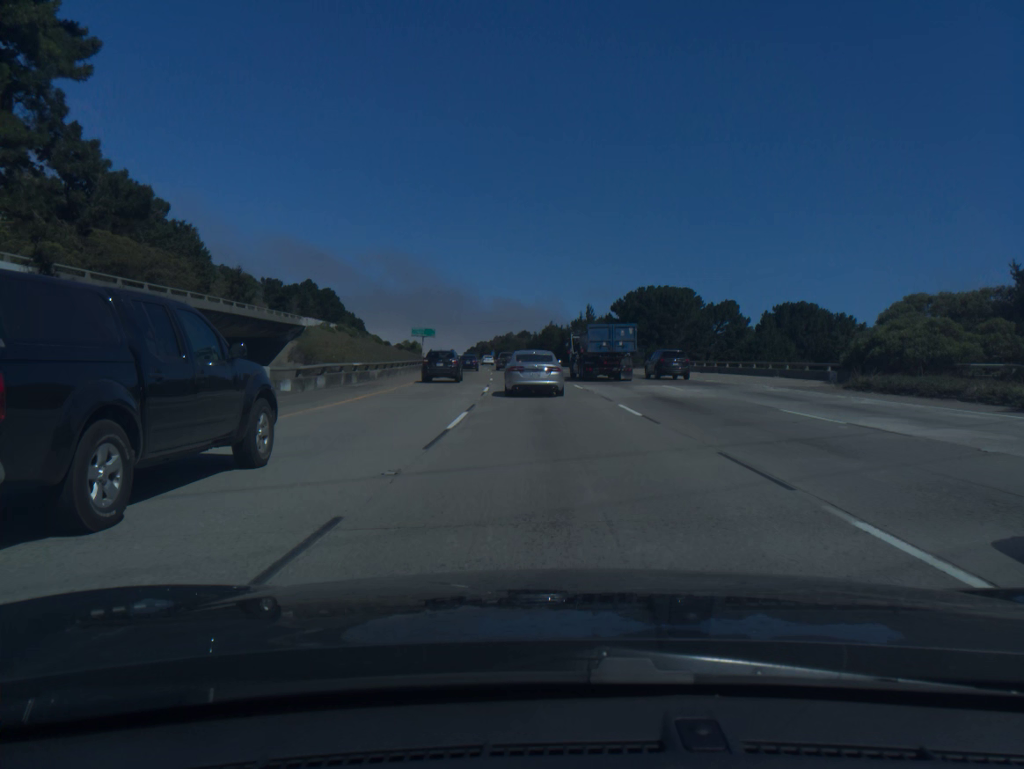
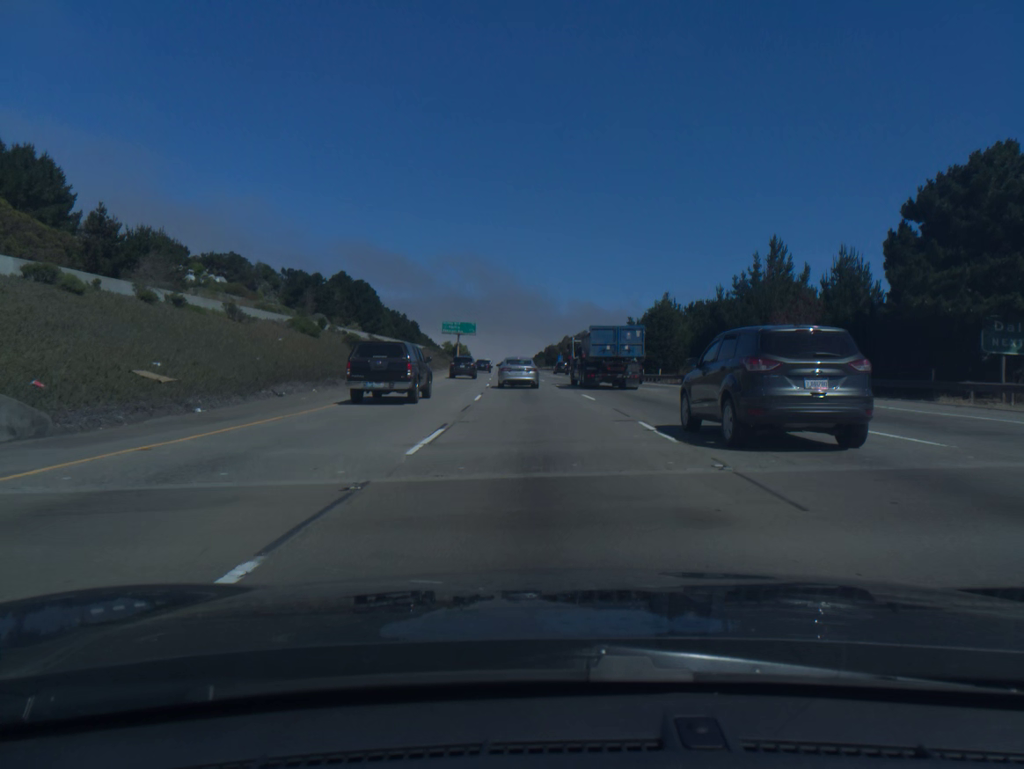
(-3.2, +71.0) m; -5°
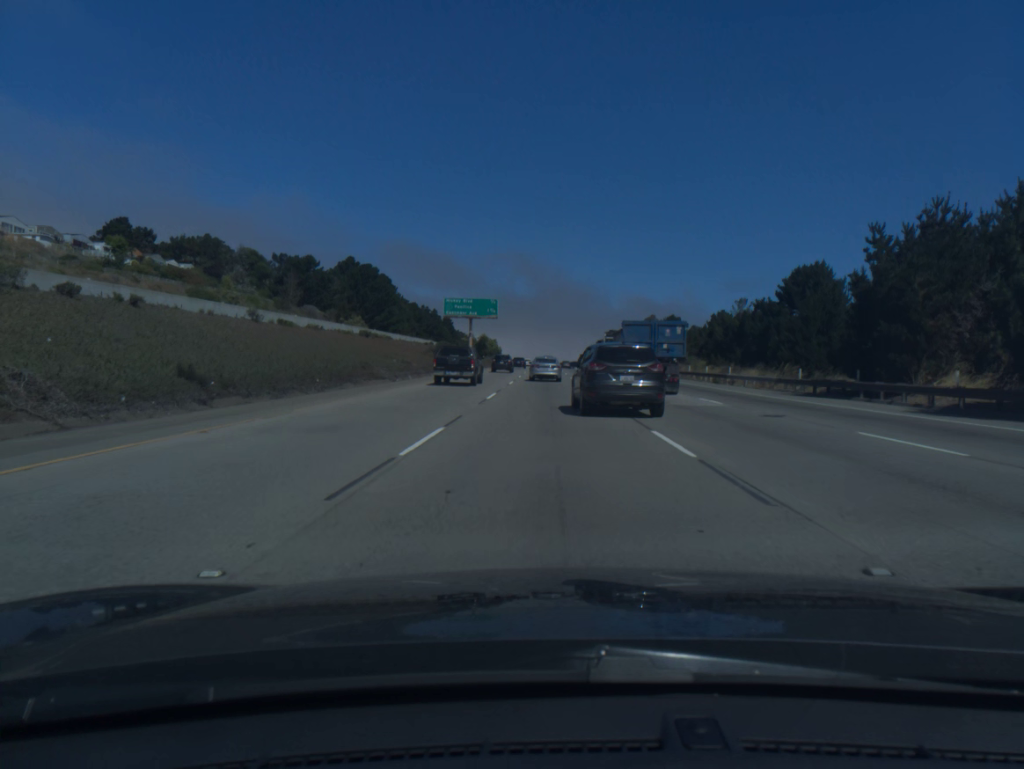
(-2.0, +58.4) m; -3°
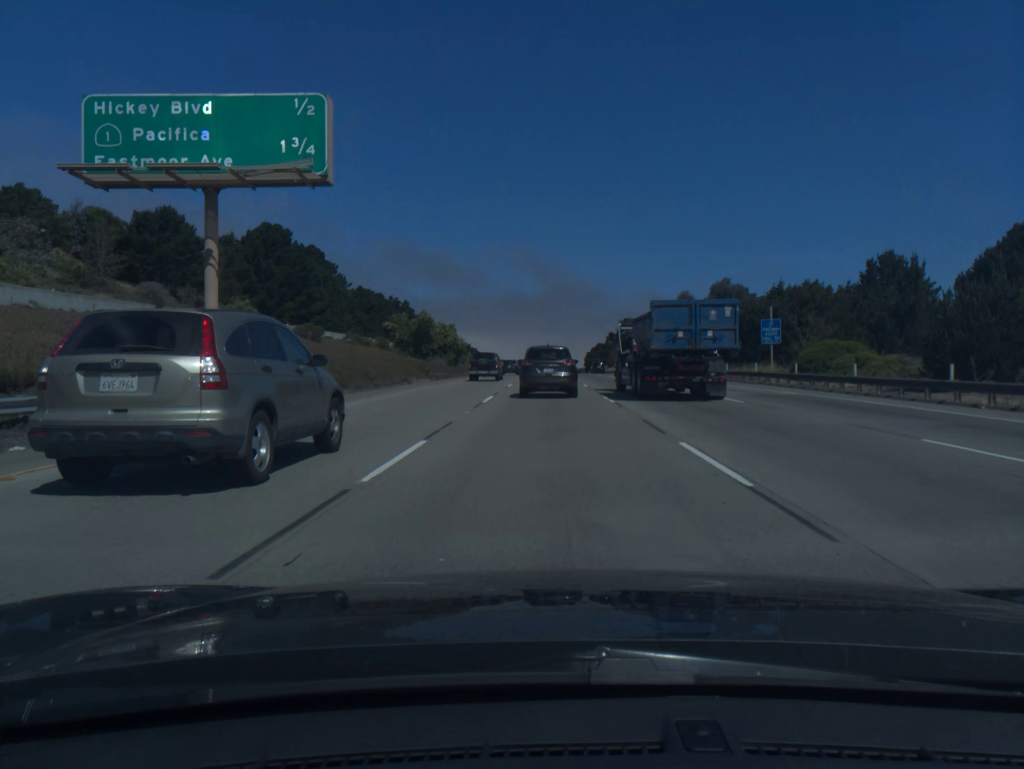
(-0.1, +75.3) m; 0°
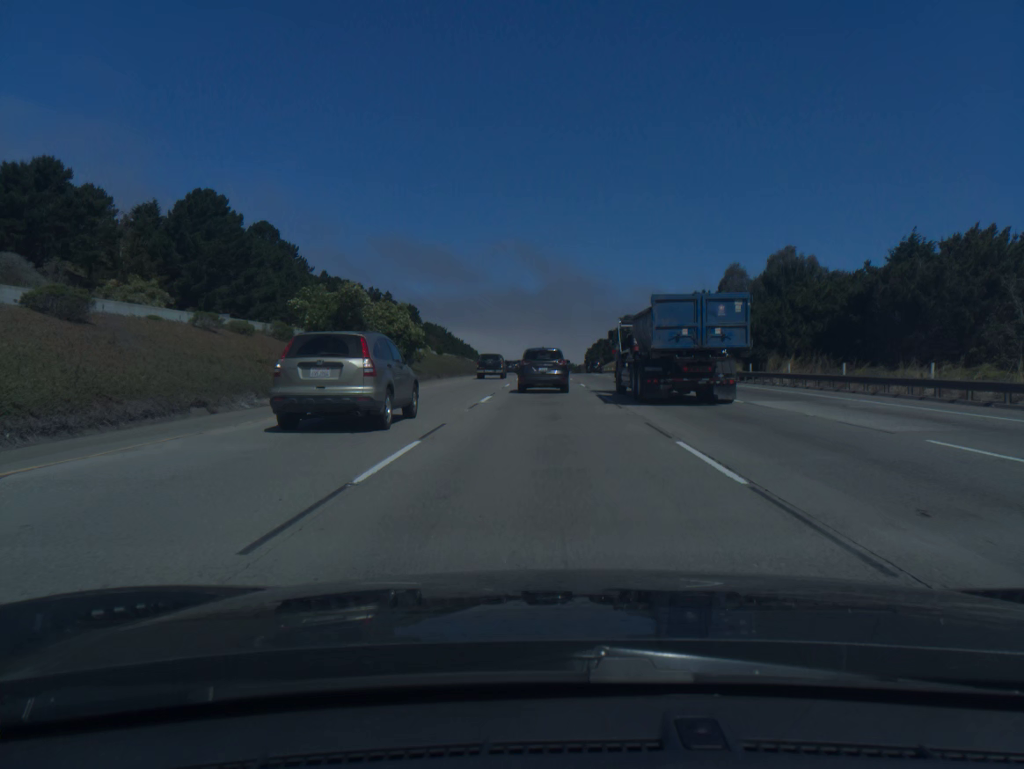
(+0.1, +29.5) m; 0°
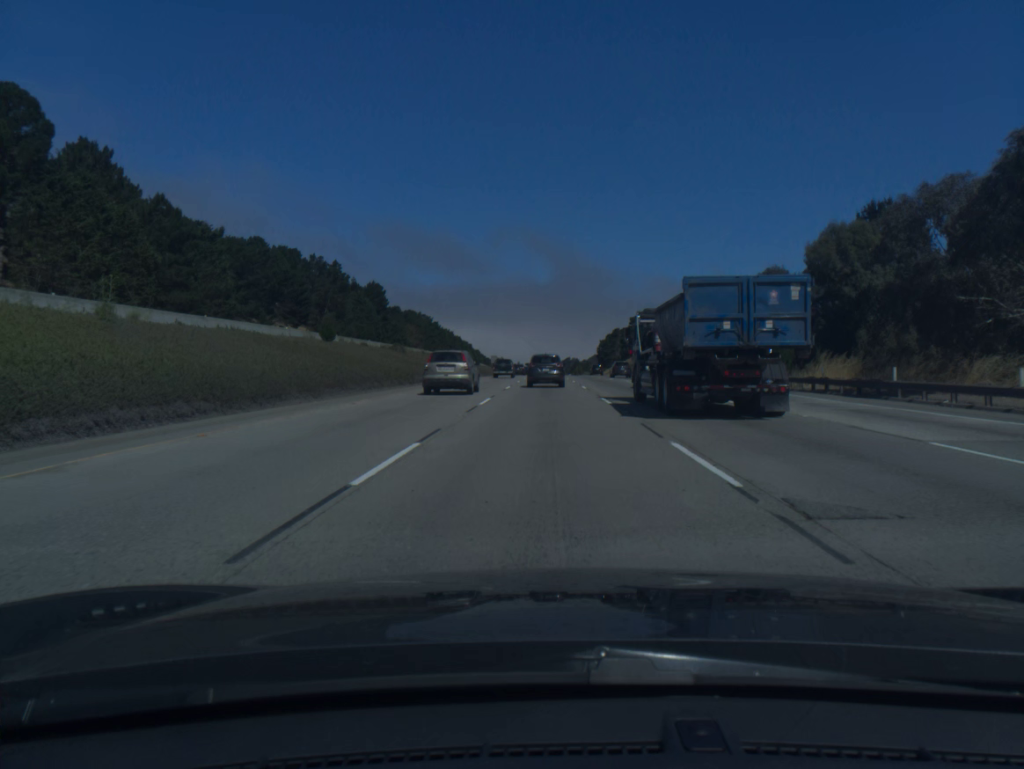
(-0.1, +73.0) m; 0°
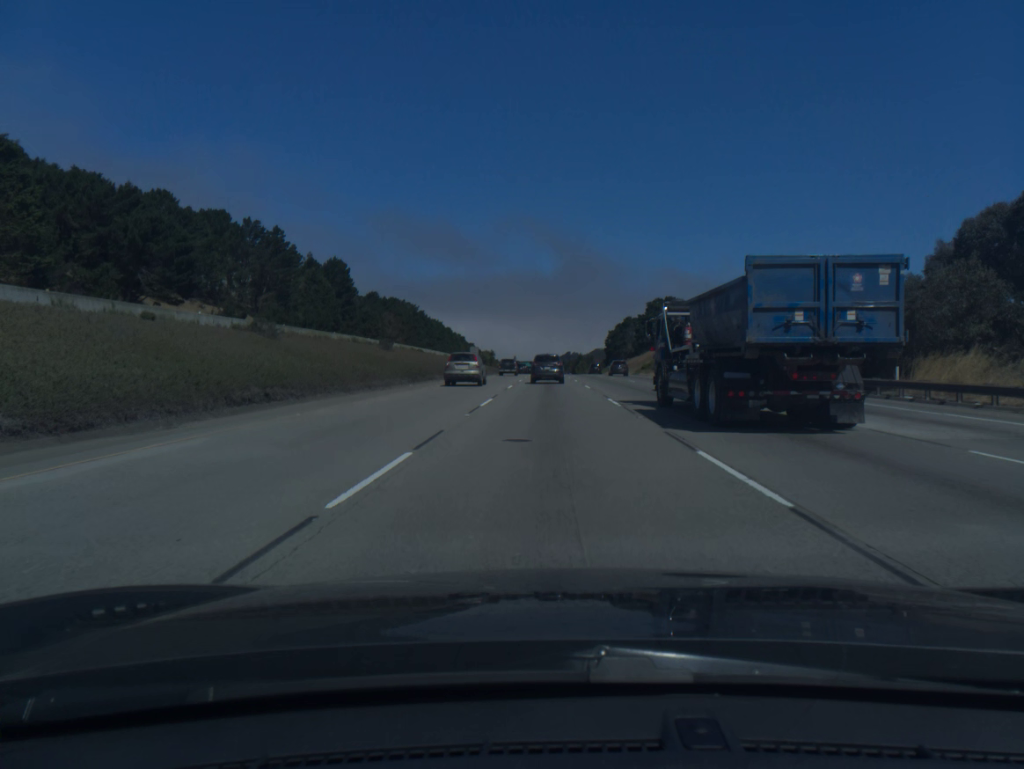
(-0.1, +44.7) m; 0°
